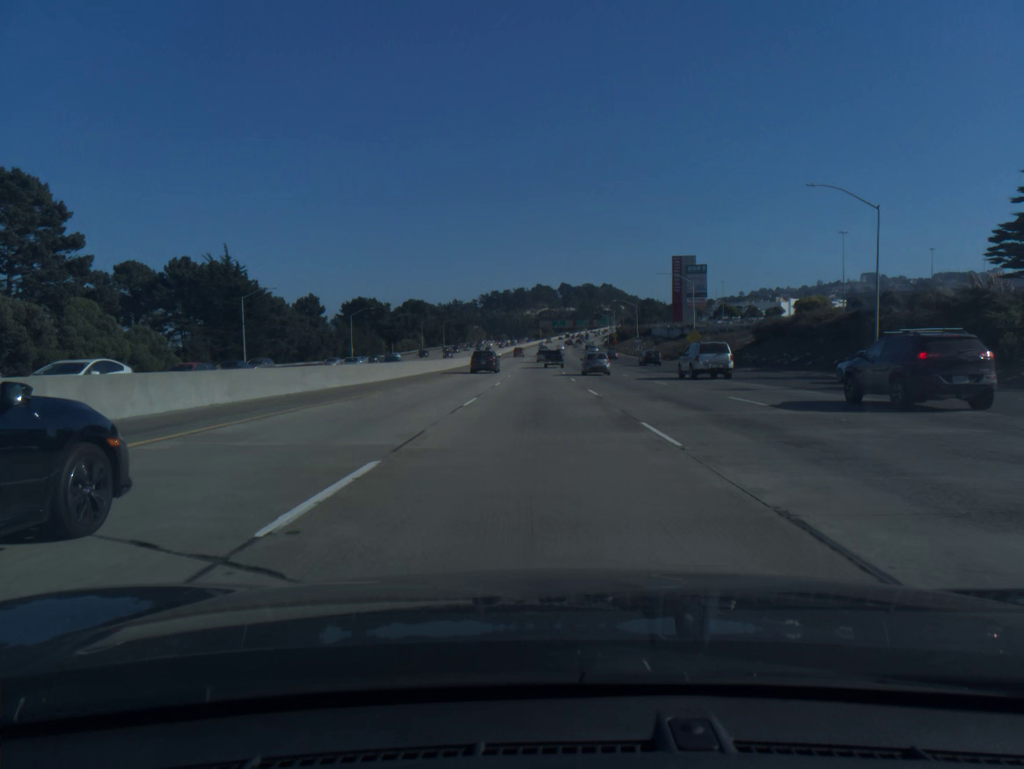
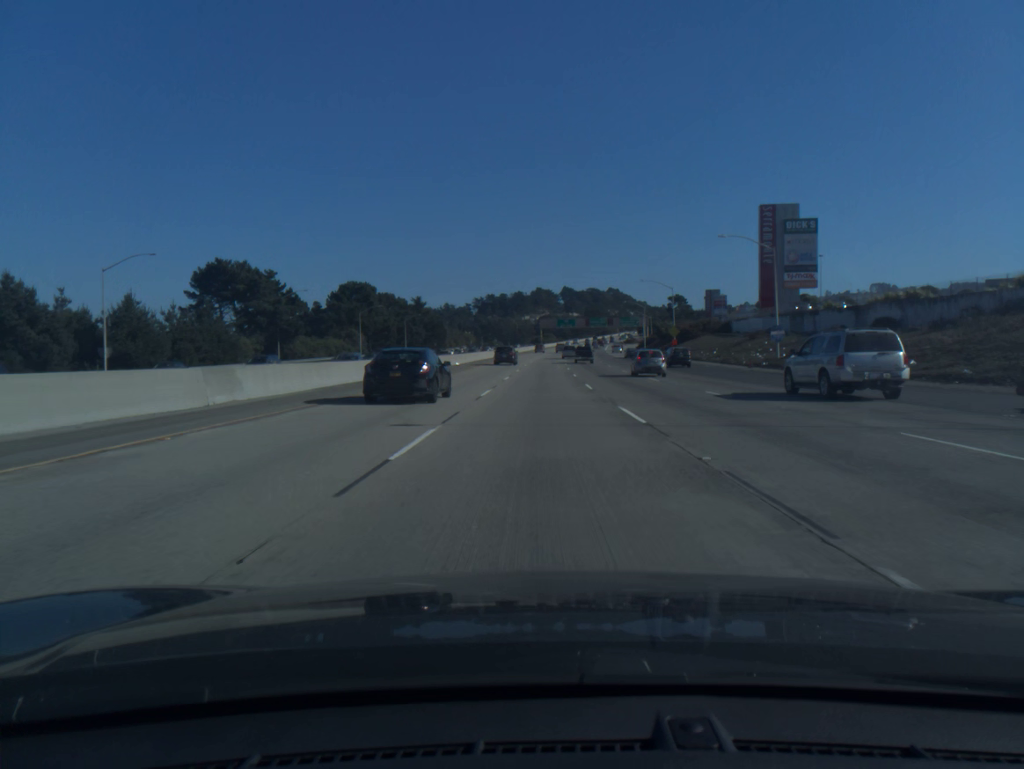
(-0.4, +83.8) m; 0°
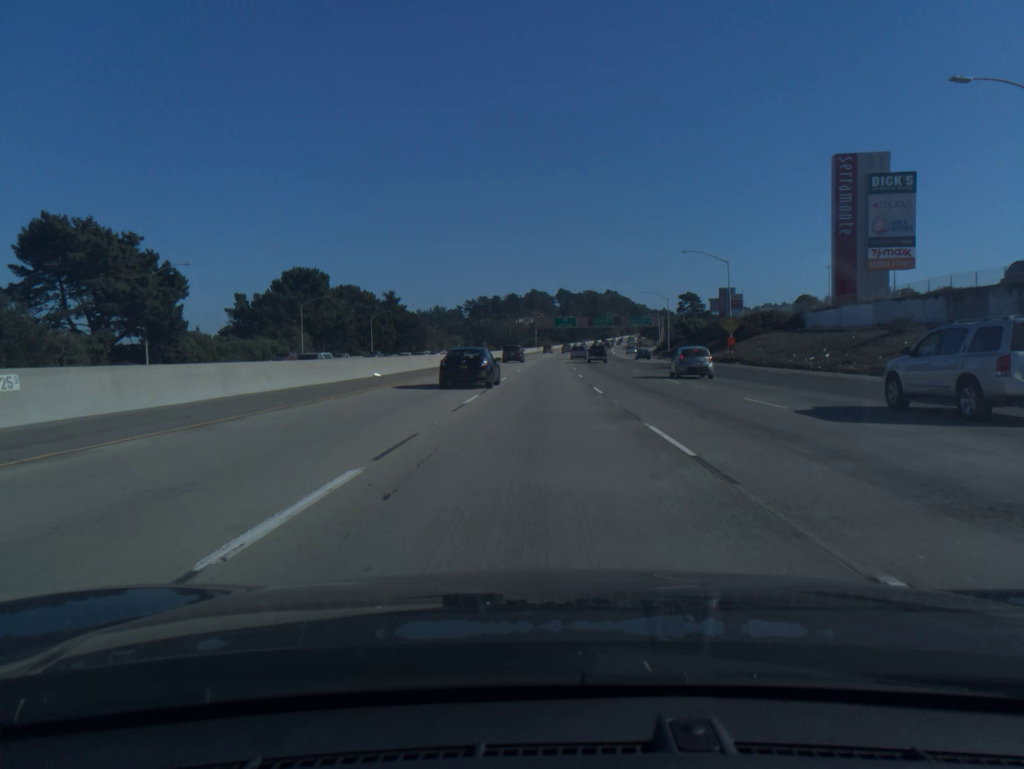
(+0.1, +34.3) m; 0°
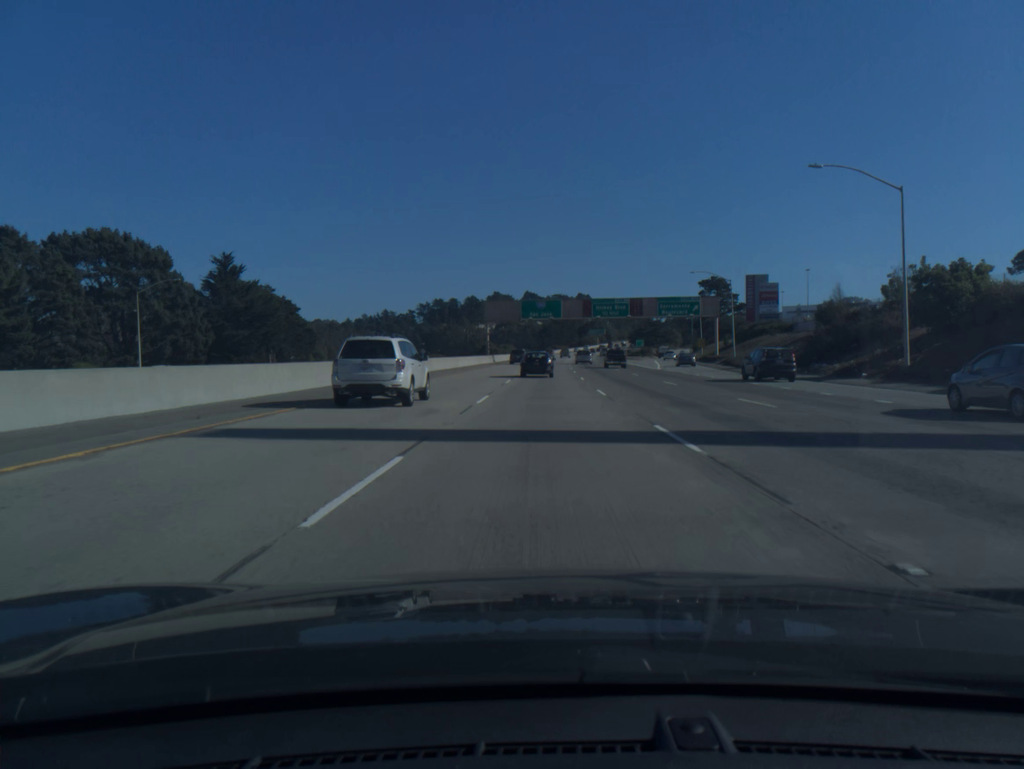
(+1.4, +87.0) m; +2°
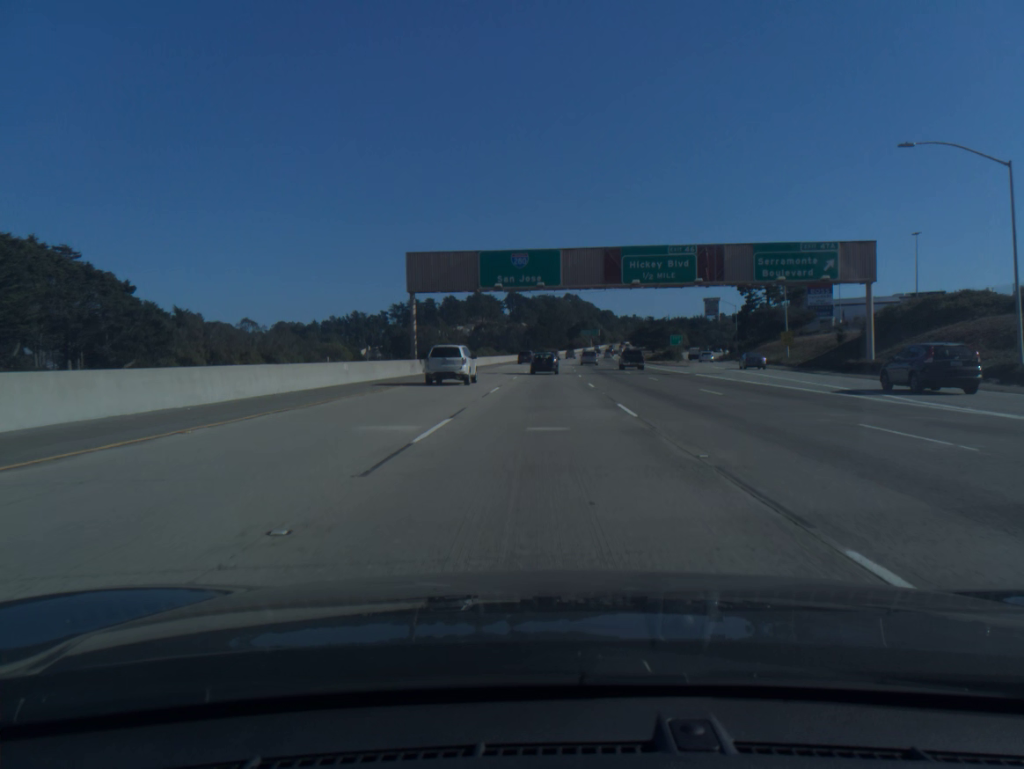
(+0.5, +52.7) m; +1°
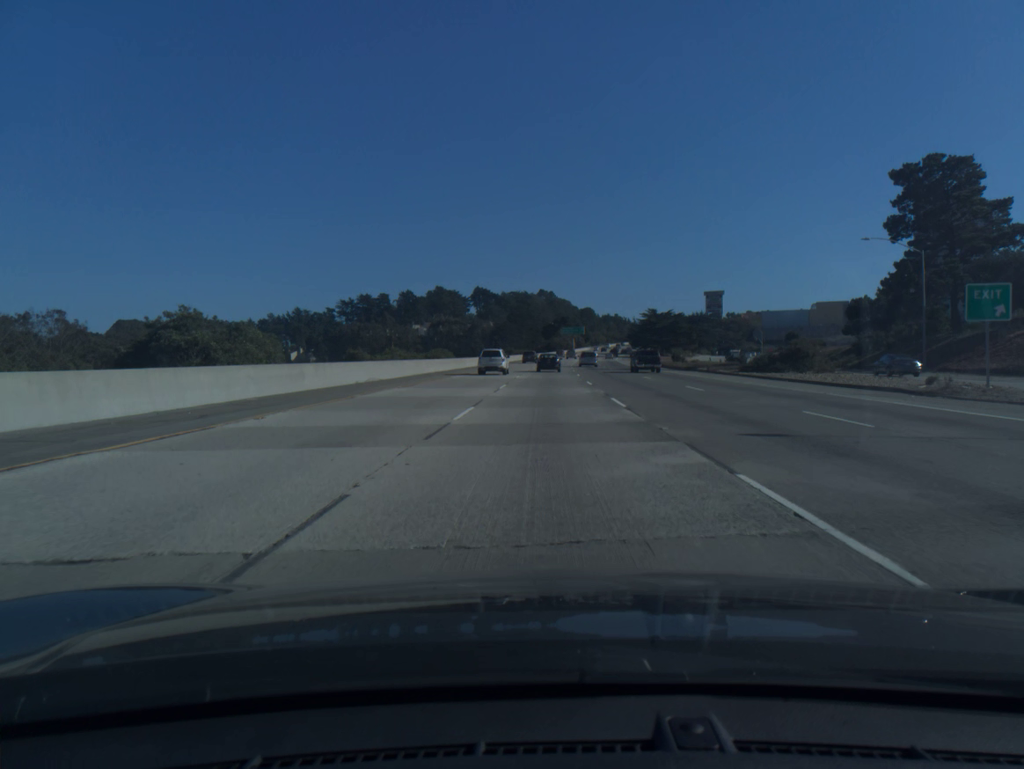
(+1.0, +70.1) m; +2°
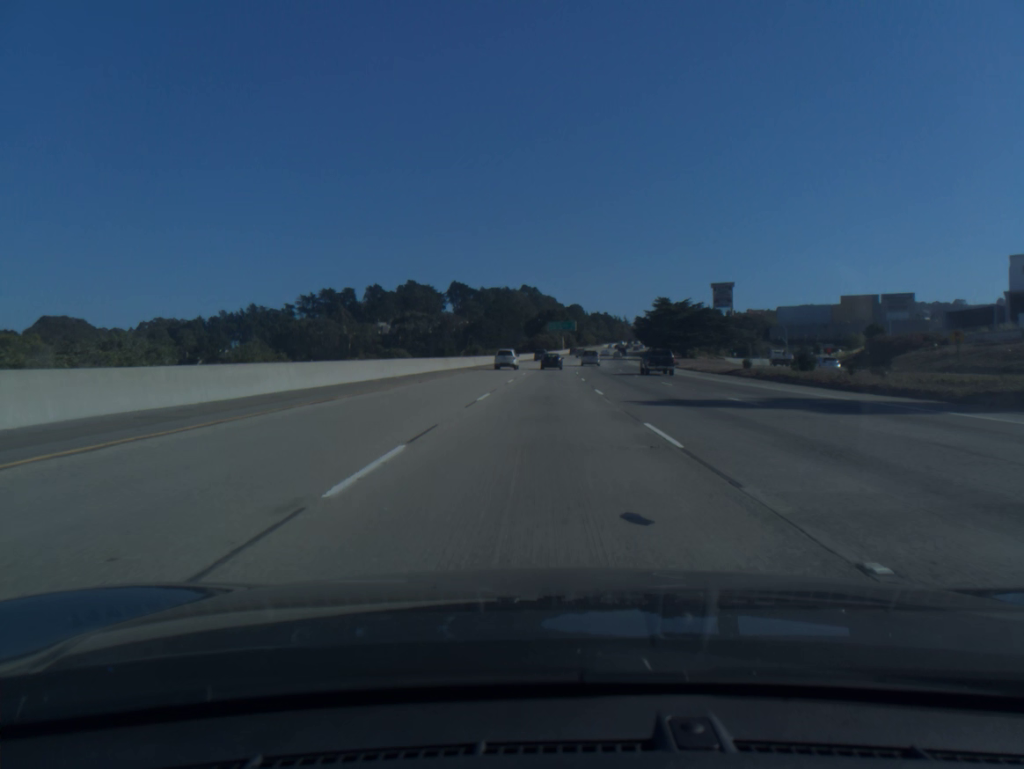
(+0.7, +52.3) m; +1°
